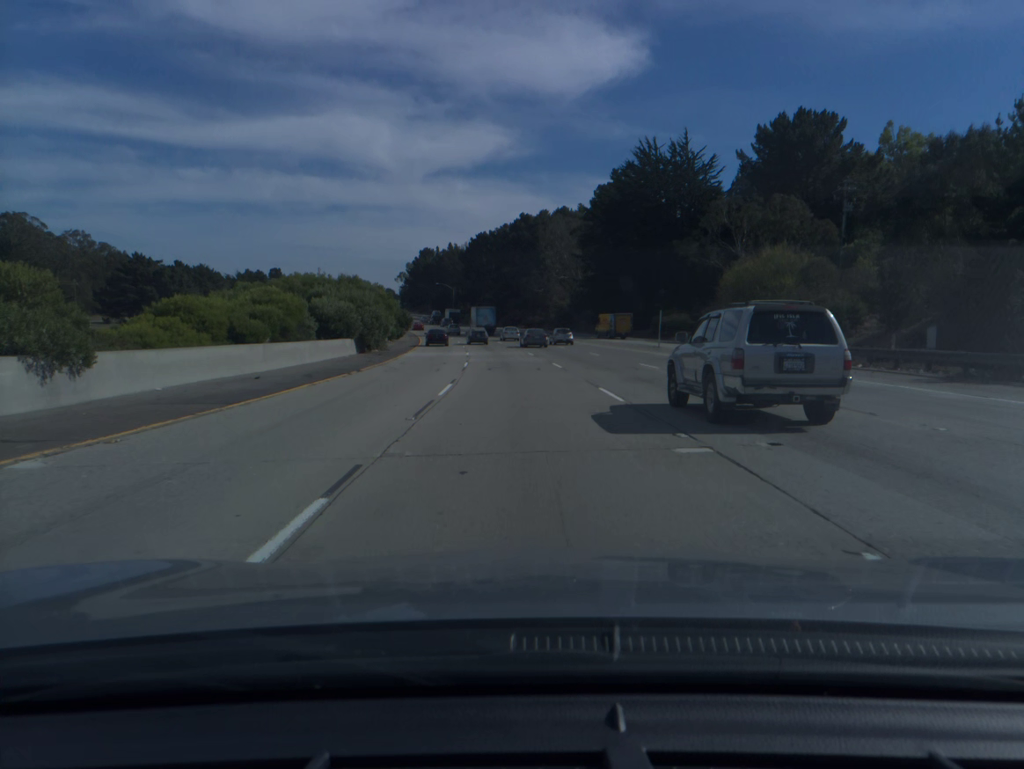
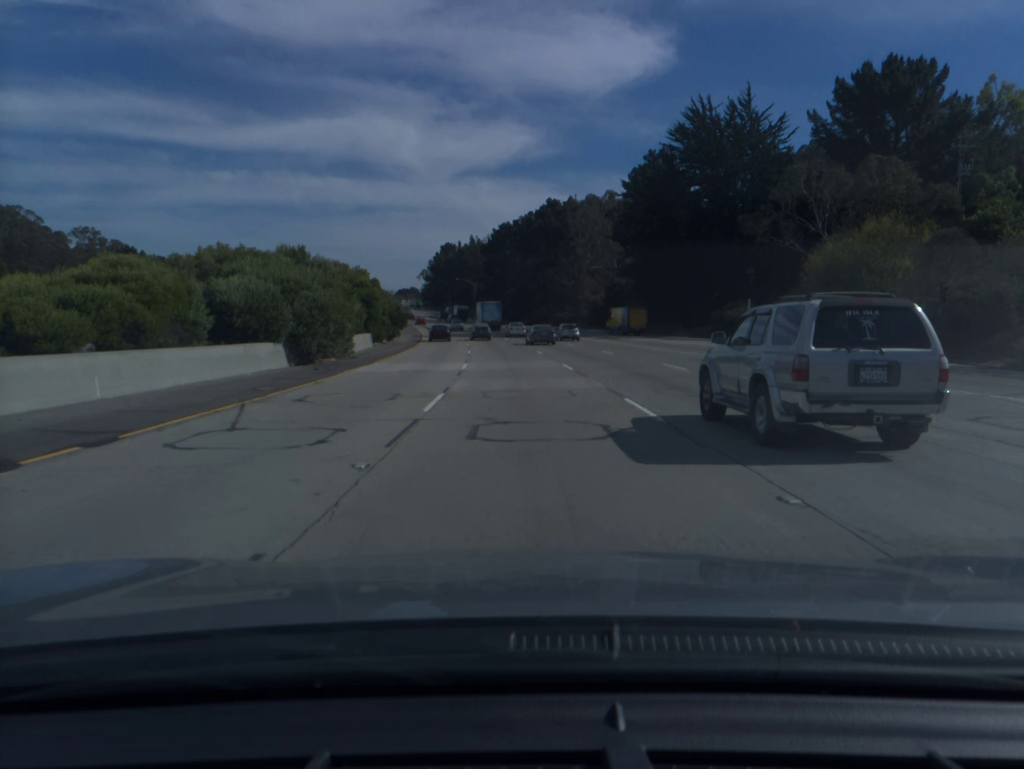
(-0.3, +18.7) m; -2°
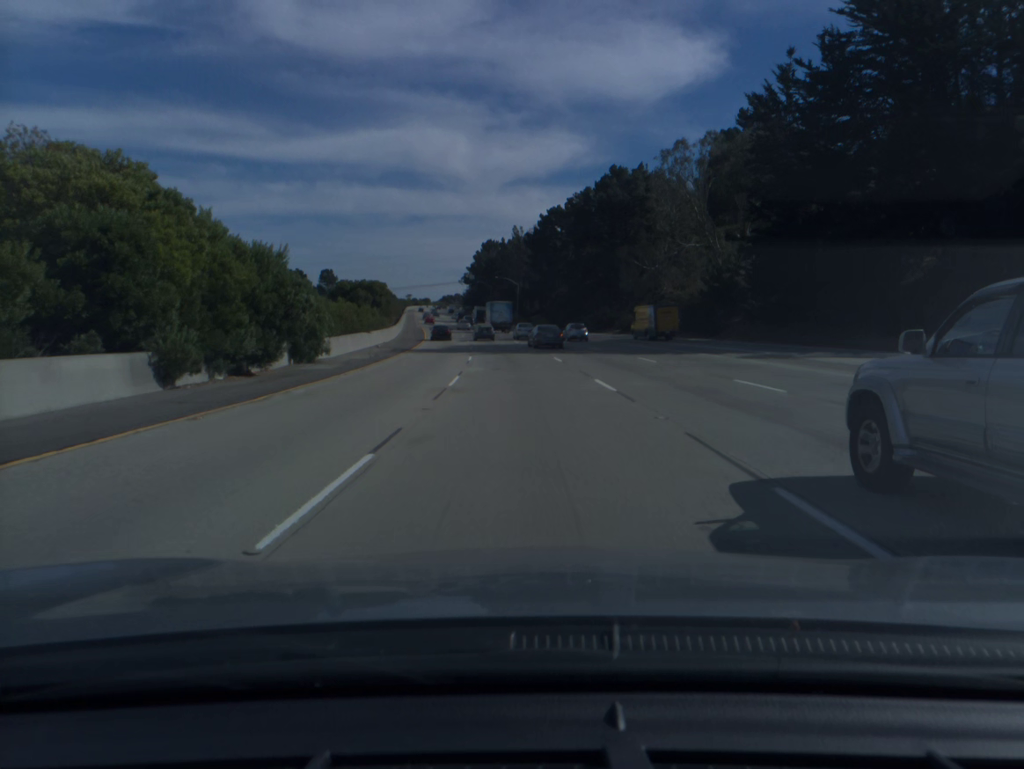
(-1.2, +37.6) m; -4°
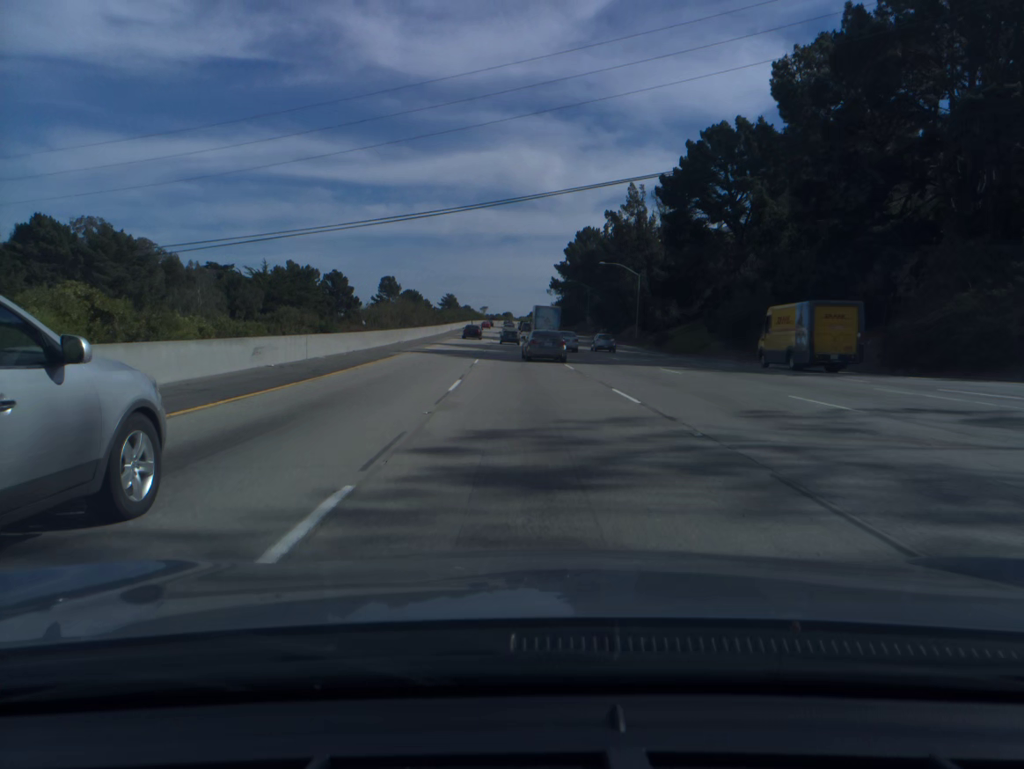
(-4.4, +74.9) m; -7°
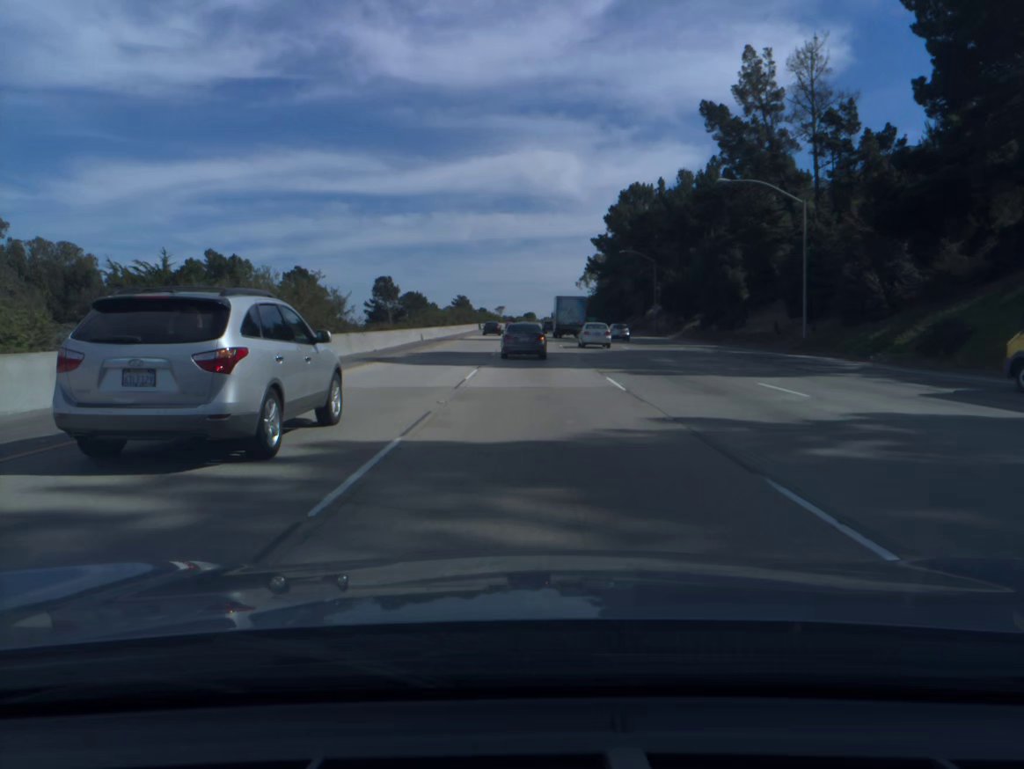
(-1.2, +55.5) m; -2°
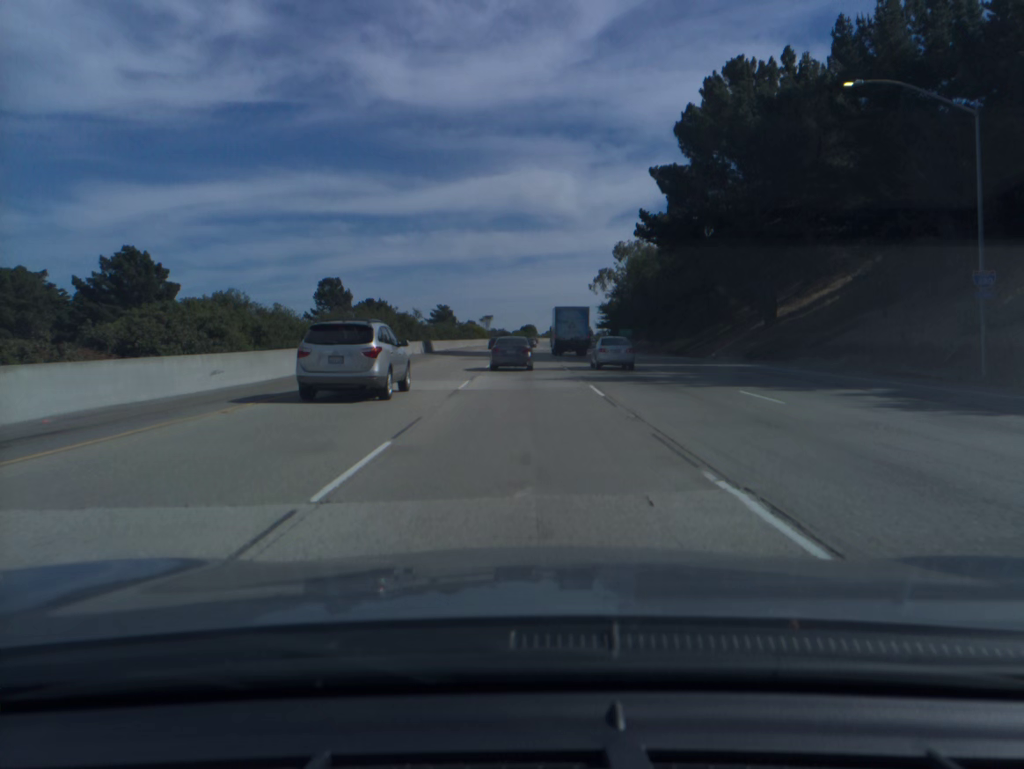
(+0.1, +72.4) m; 0°
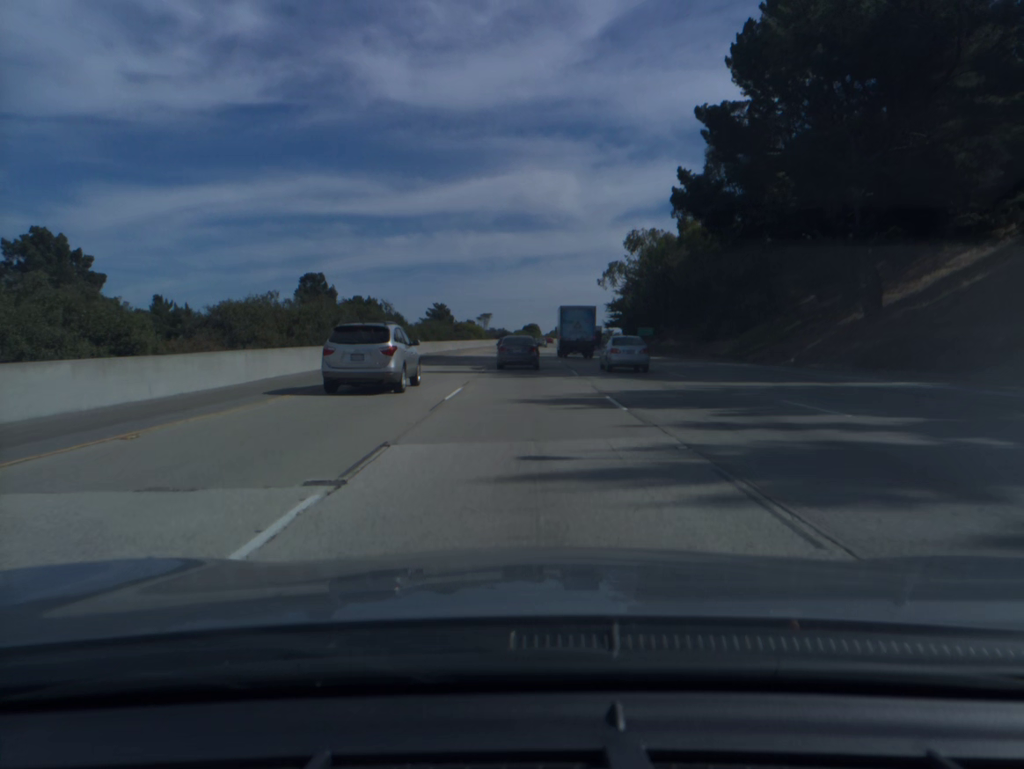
(0.0, +18.2) m; 0°
